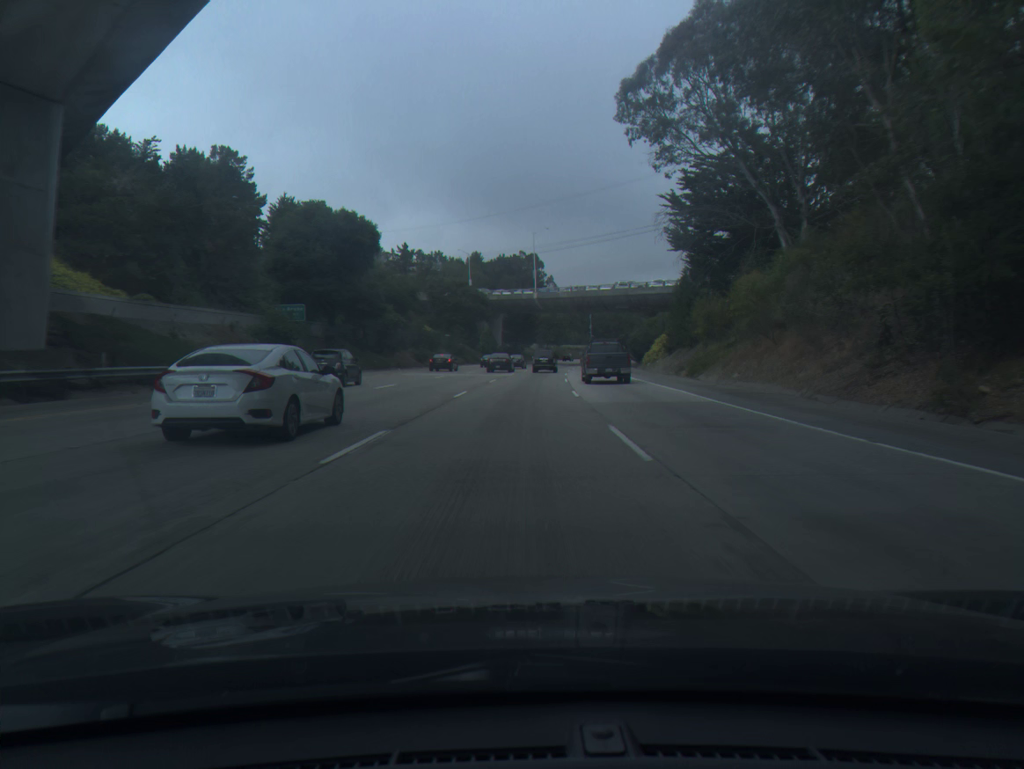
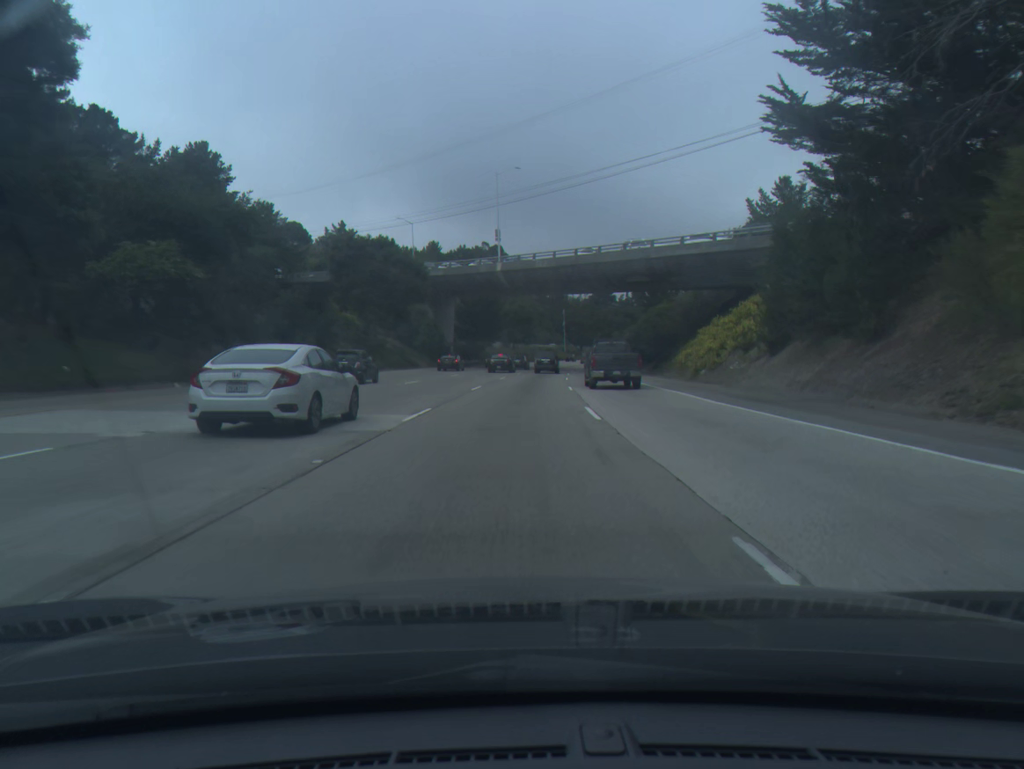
(+0.9, +38.0) m; +3°
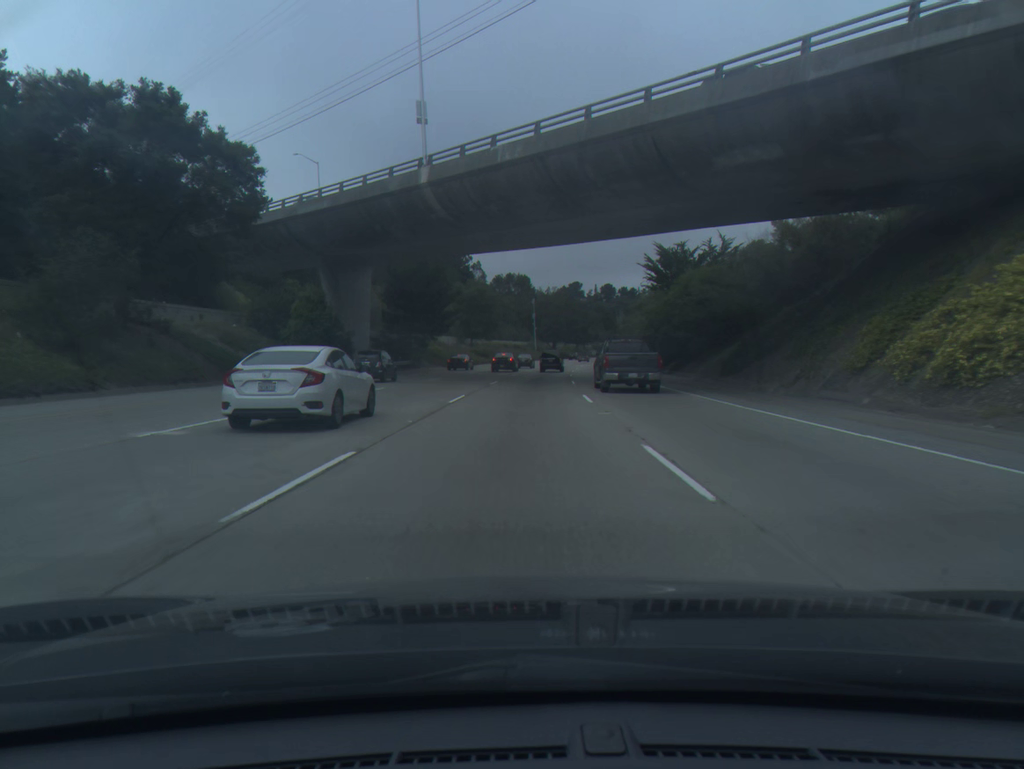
(+0.9, +37.9) m; +3°
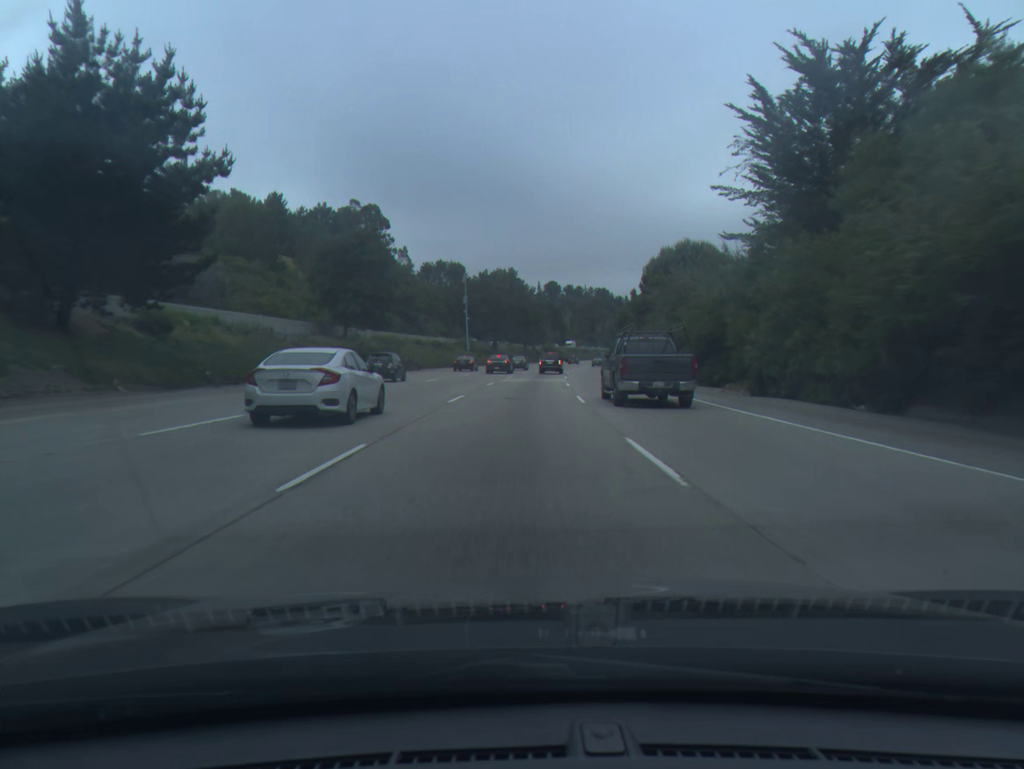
(+2.3, +57.1) m; +5°
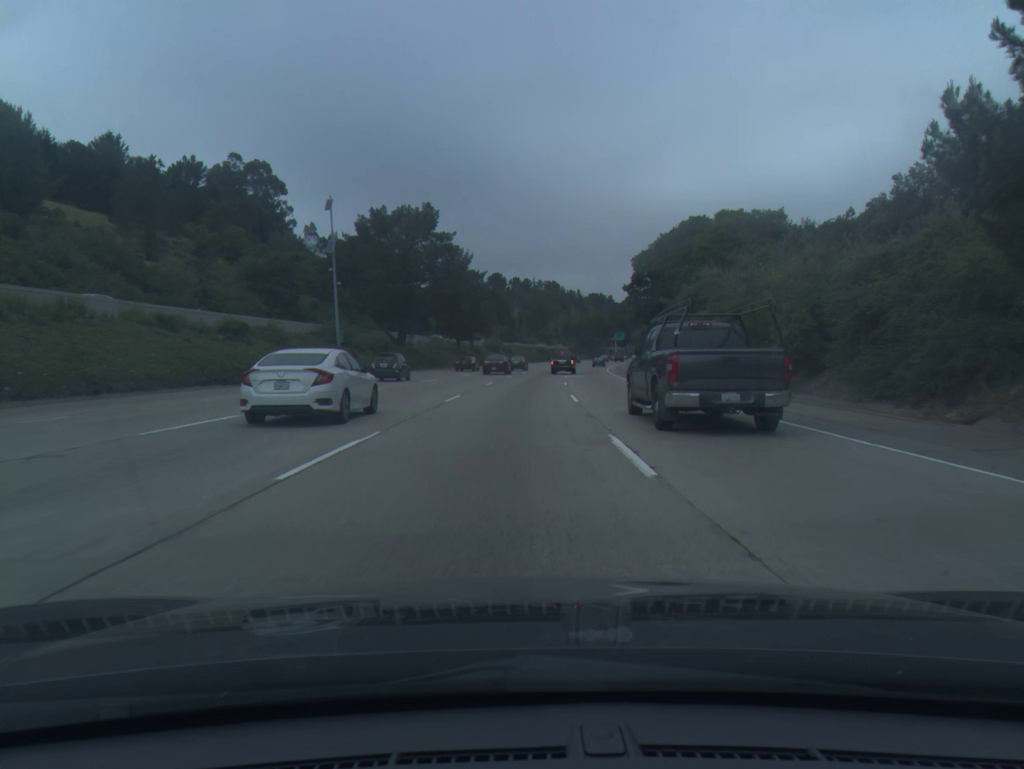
(+2.2, +57.7) m; +4°
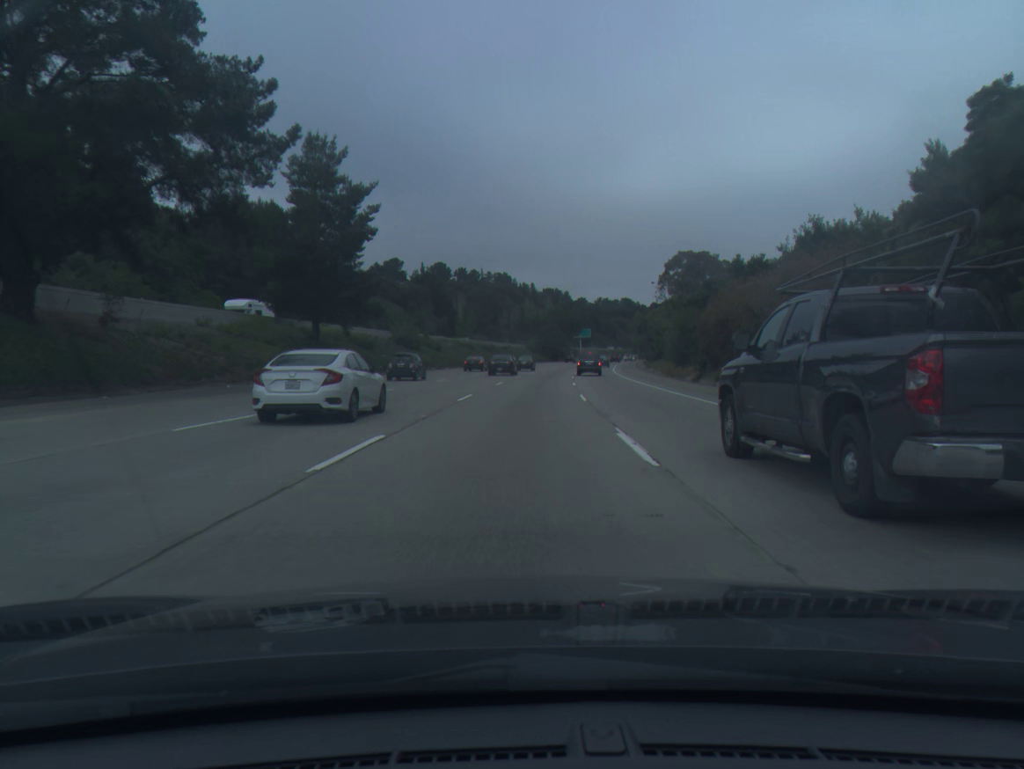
(+2.0, +57.5) m; +4°
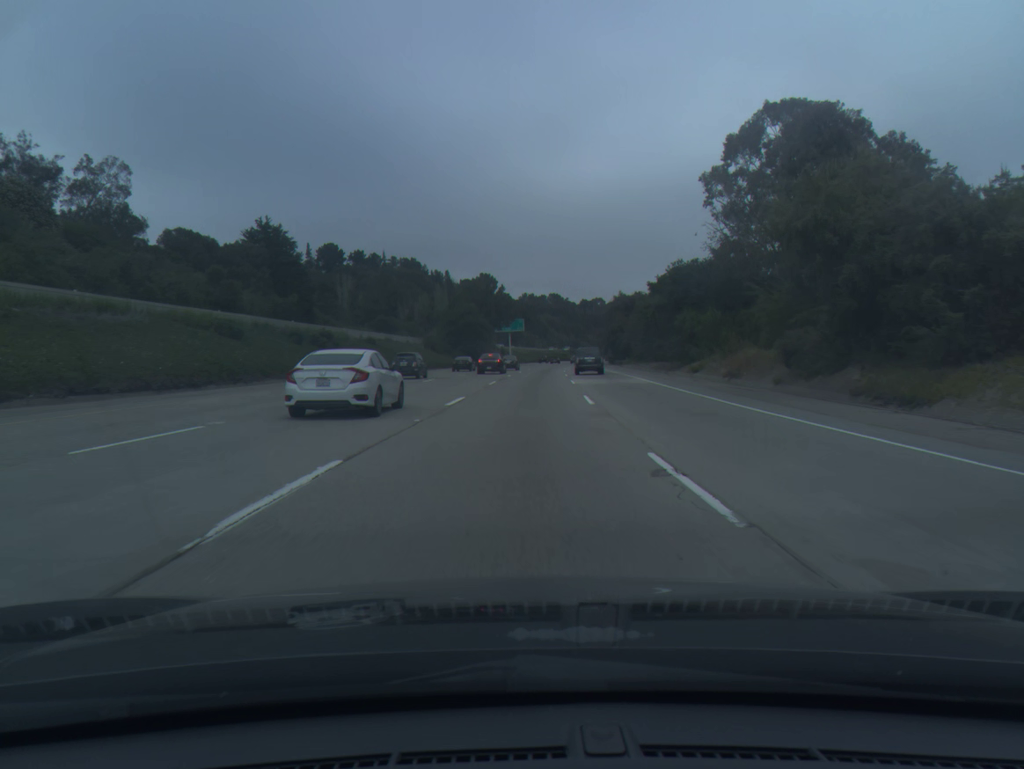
(+3.9, +75.8) m; +6°
